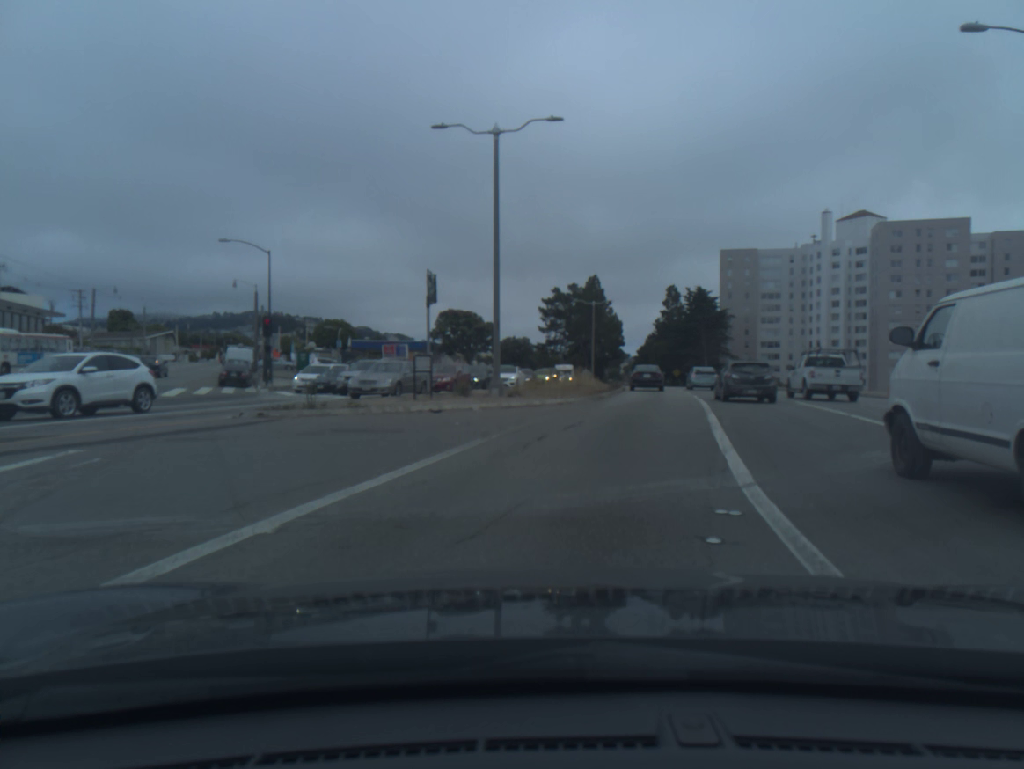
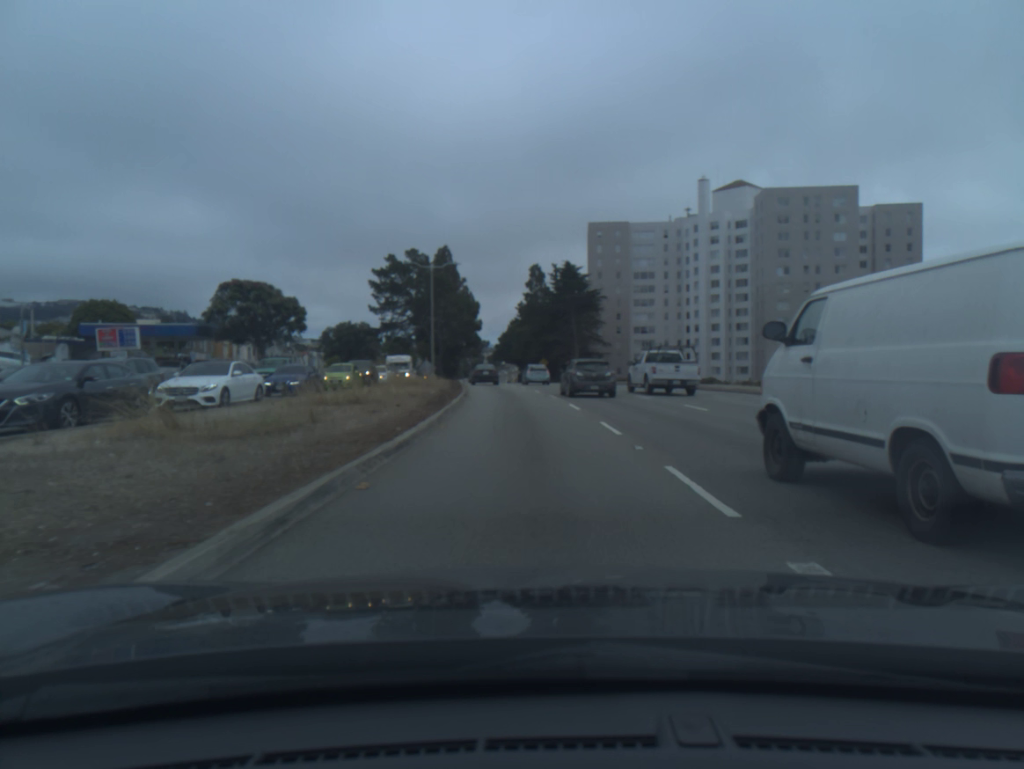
(+3.2, +25.1) m; +9°
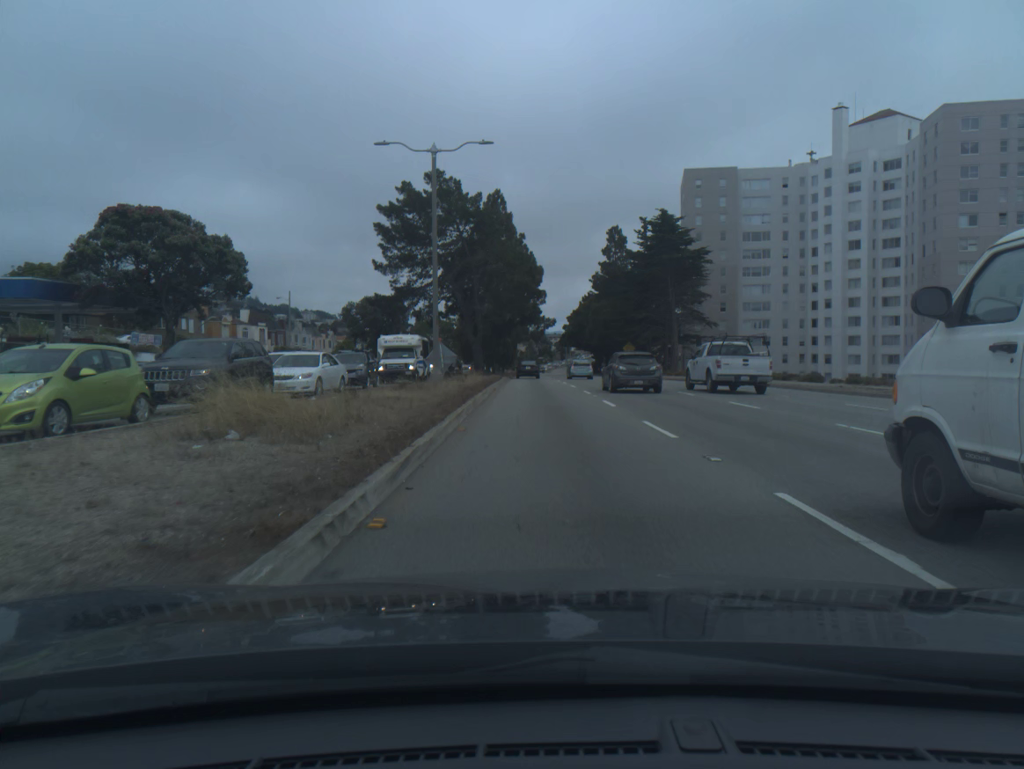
(-1.7, +31.0) m; -5°
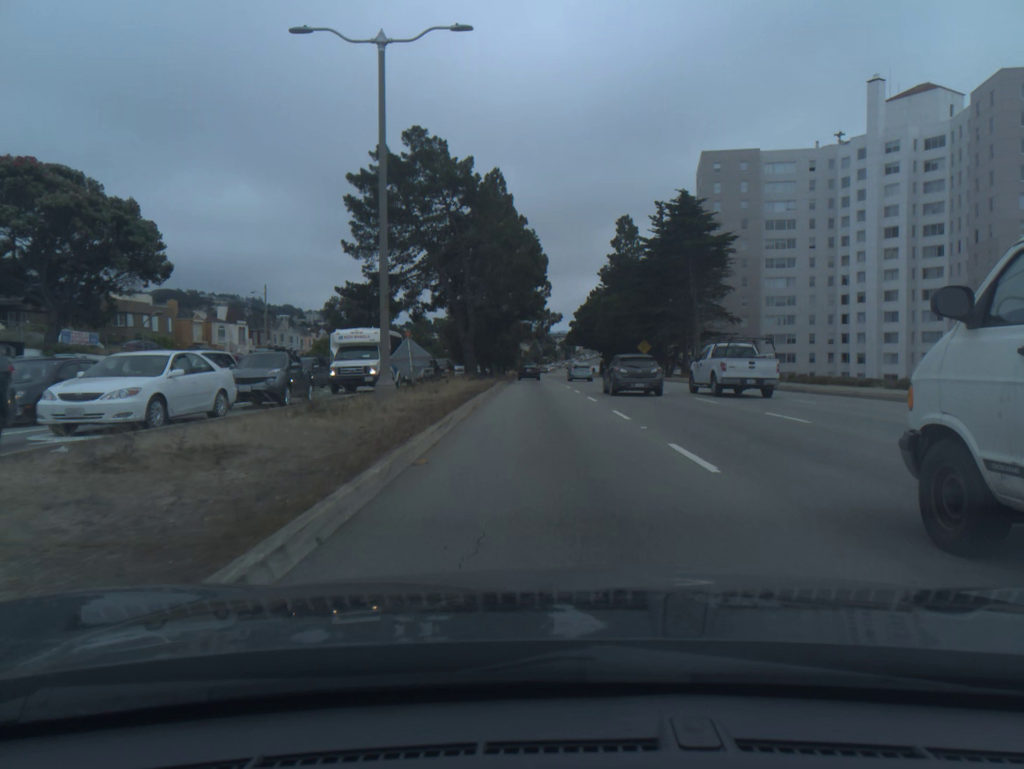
(0.0, +10.7) m; 0°
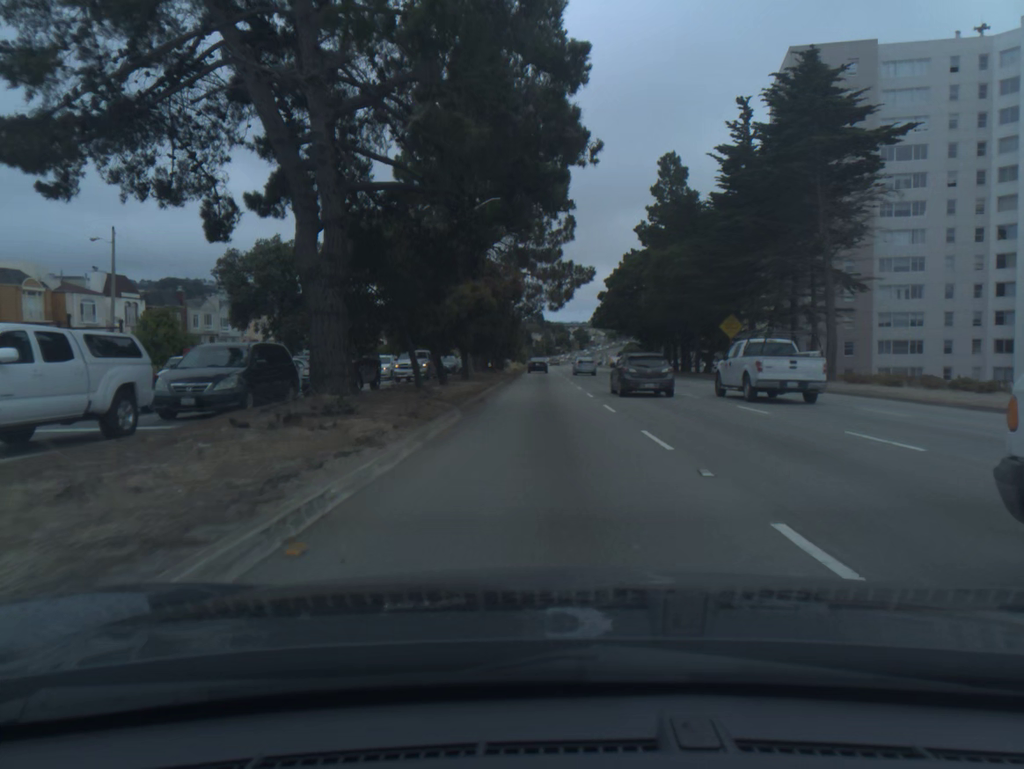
(-0.3, +34.7) m; -1°
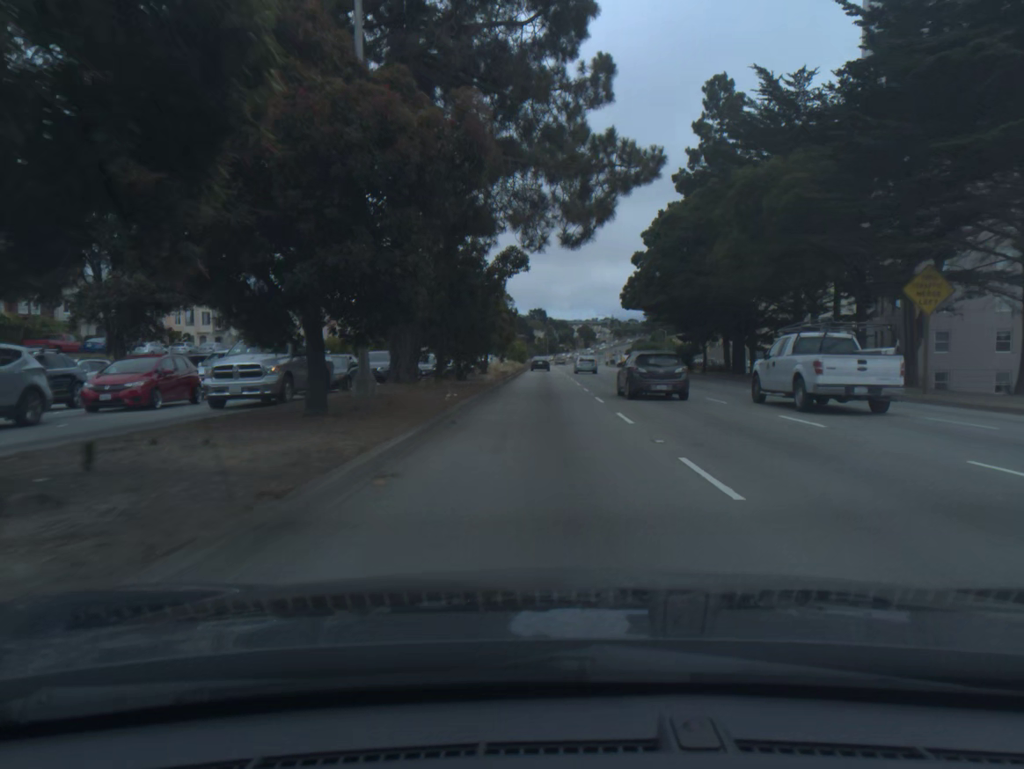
(0.0, +25.9) m; 0°
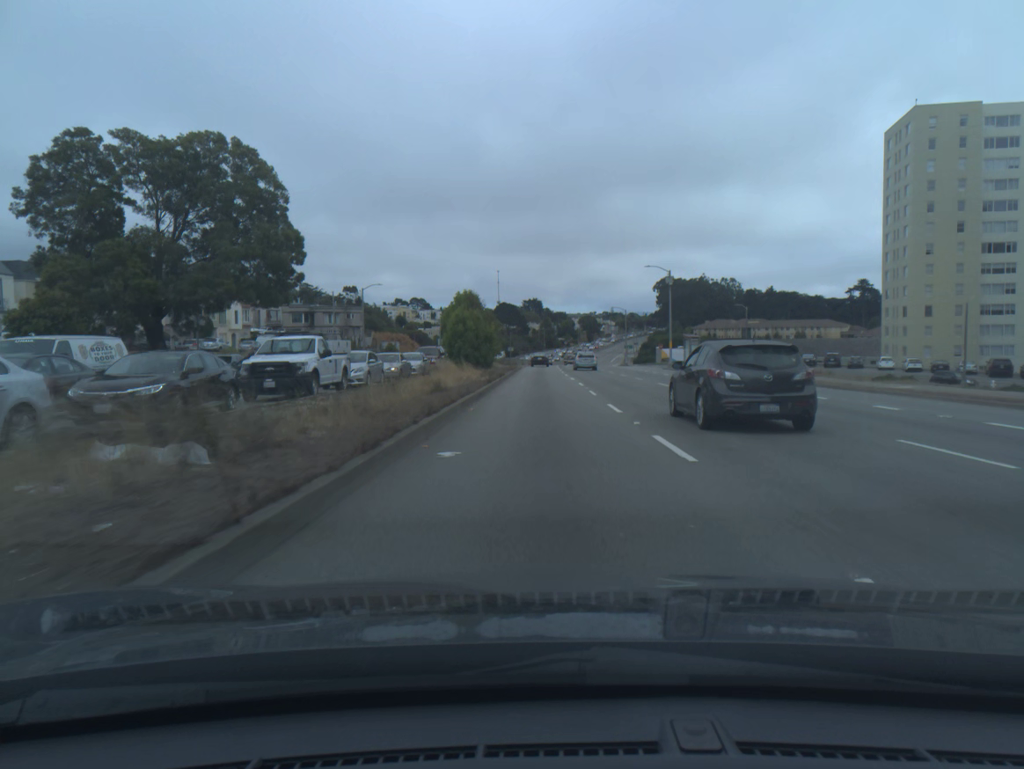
(0.0, +72.0) m; 0°
